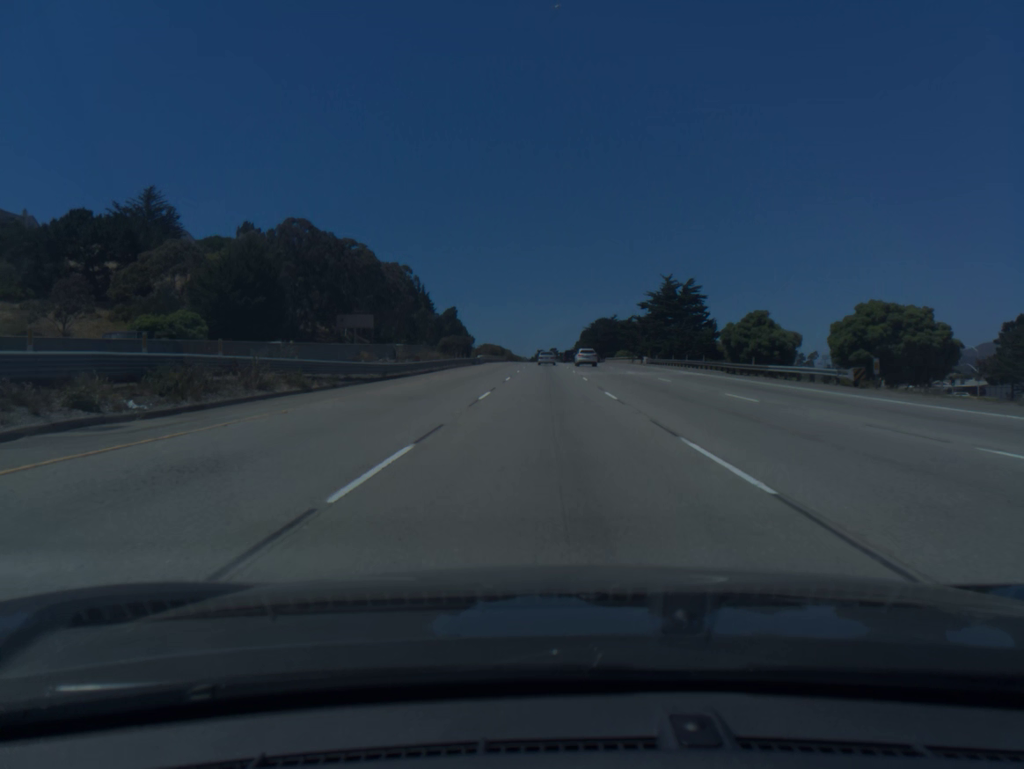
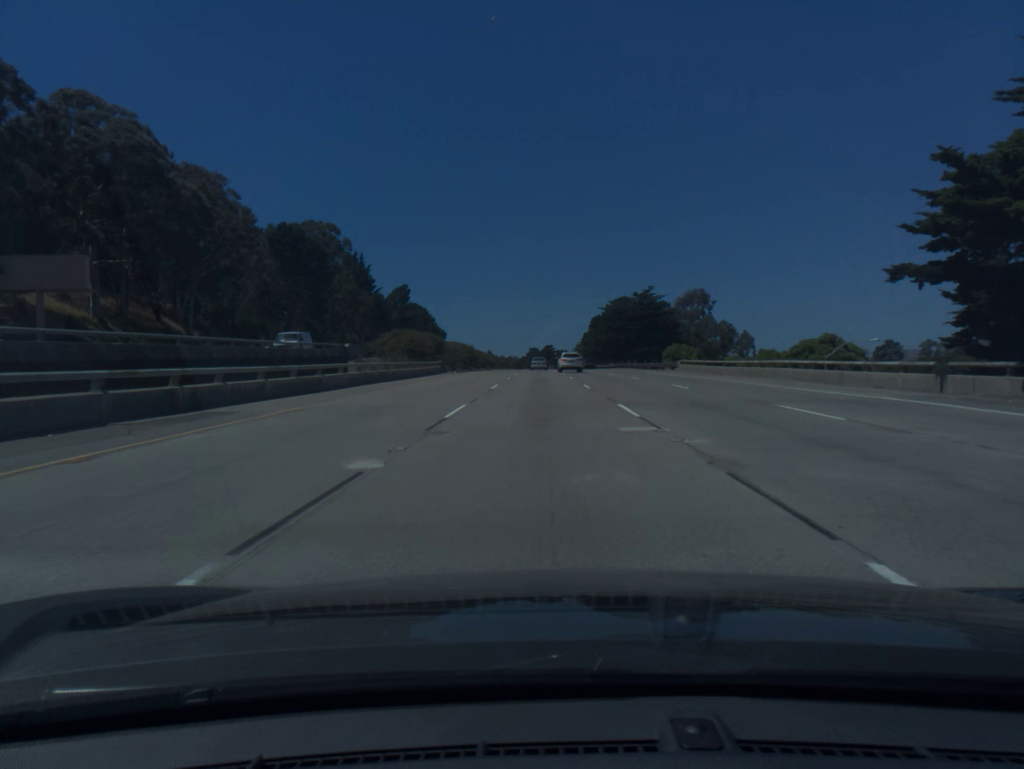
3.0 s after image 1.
(+0.6, +93.7) m; 0°
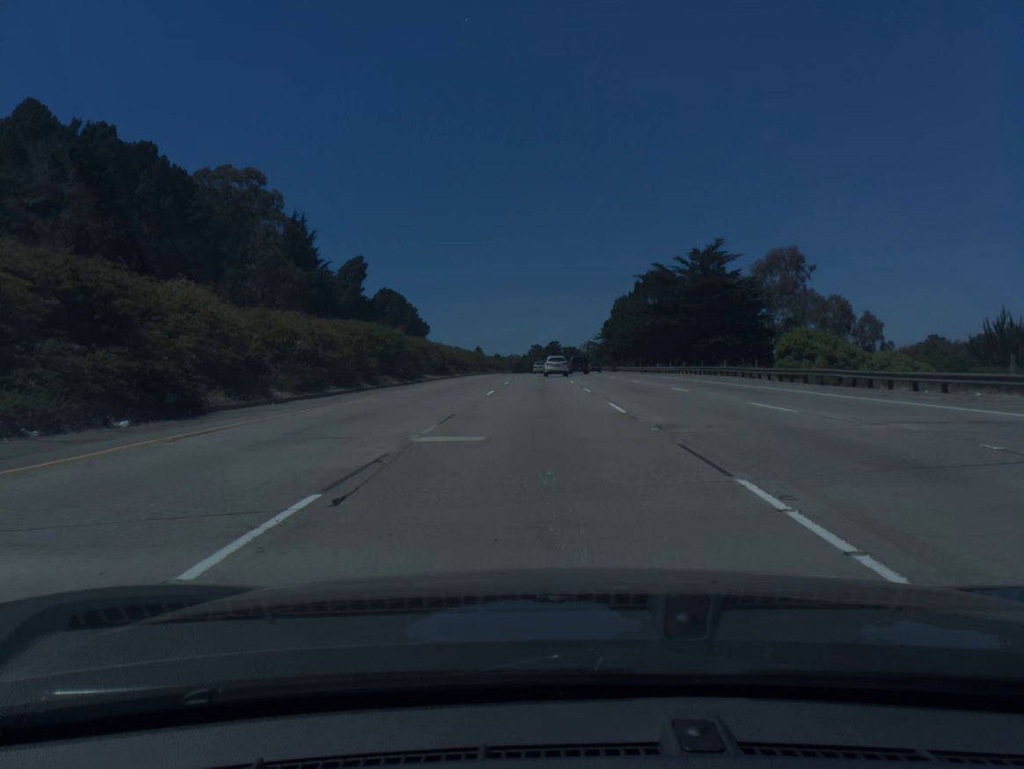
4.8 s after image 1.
(-0.1, +56.1) m; 0°
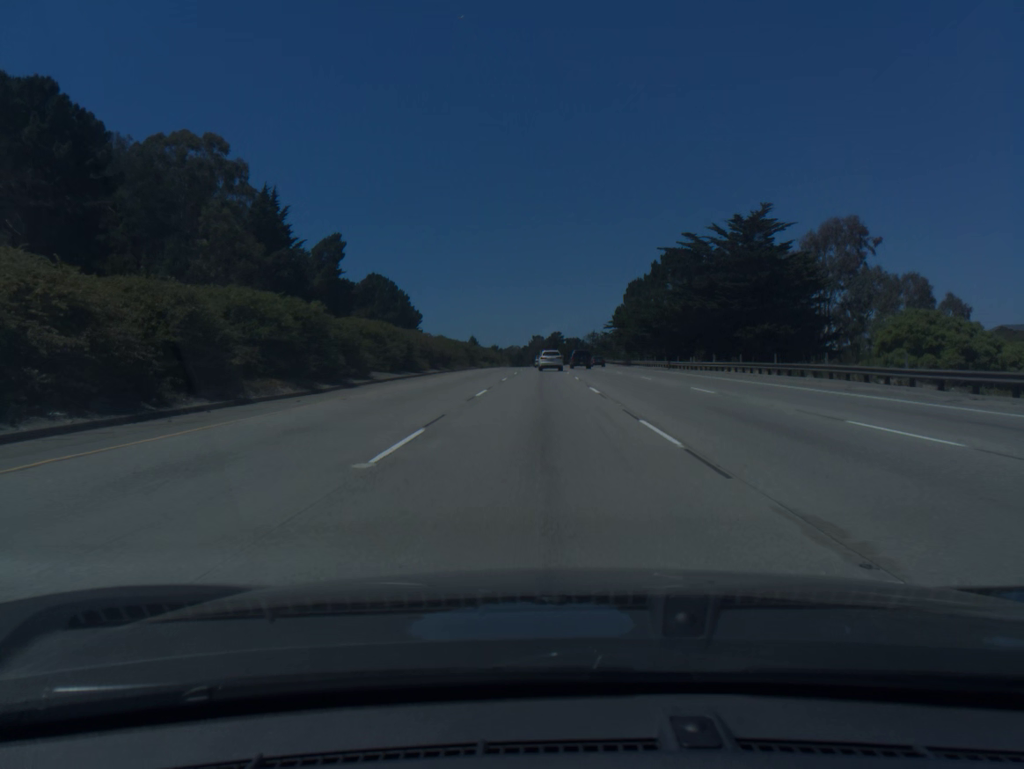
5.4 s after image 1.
(0.0, +18.7) m; 0°
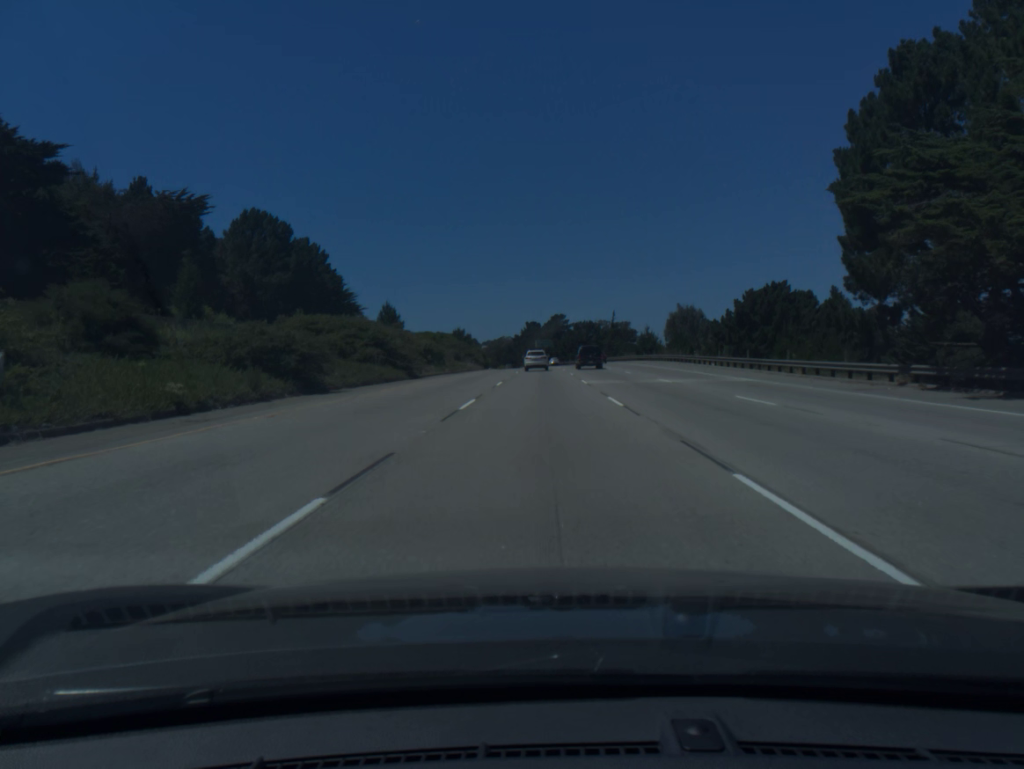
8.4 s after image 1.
(-0.1, +93.7) m; 0°
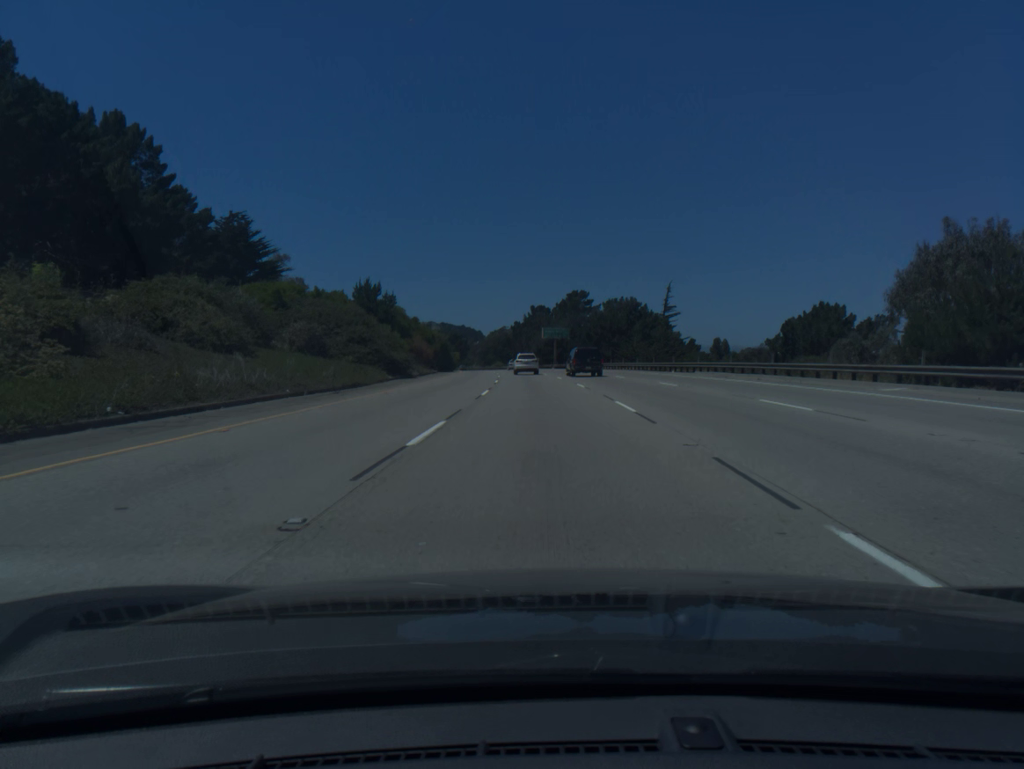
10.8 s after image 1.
(-0.1, +75.2) m; 0°
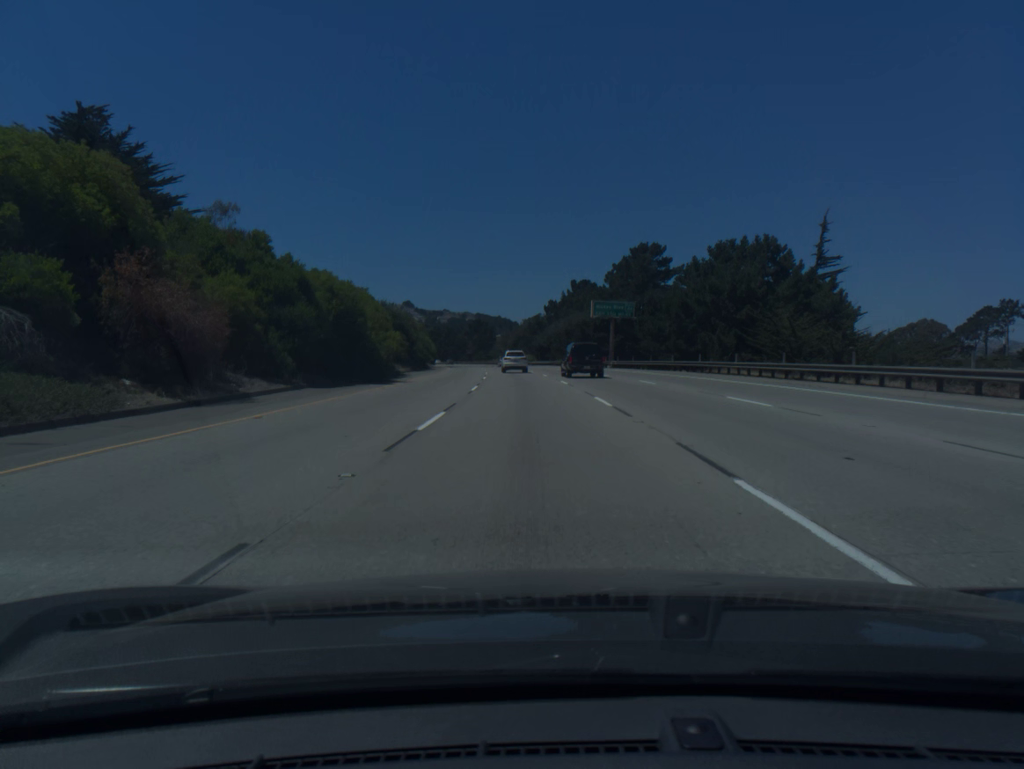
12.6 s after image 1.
(-1.1, +56.5) m; -3°
